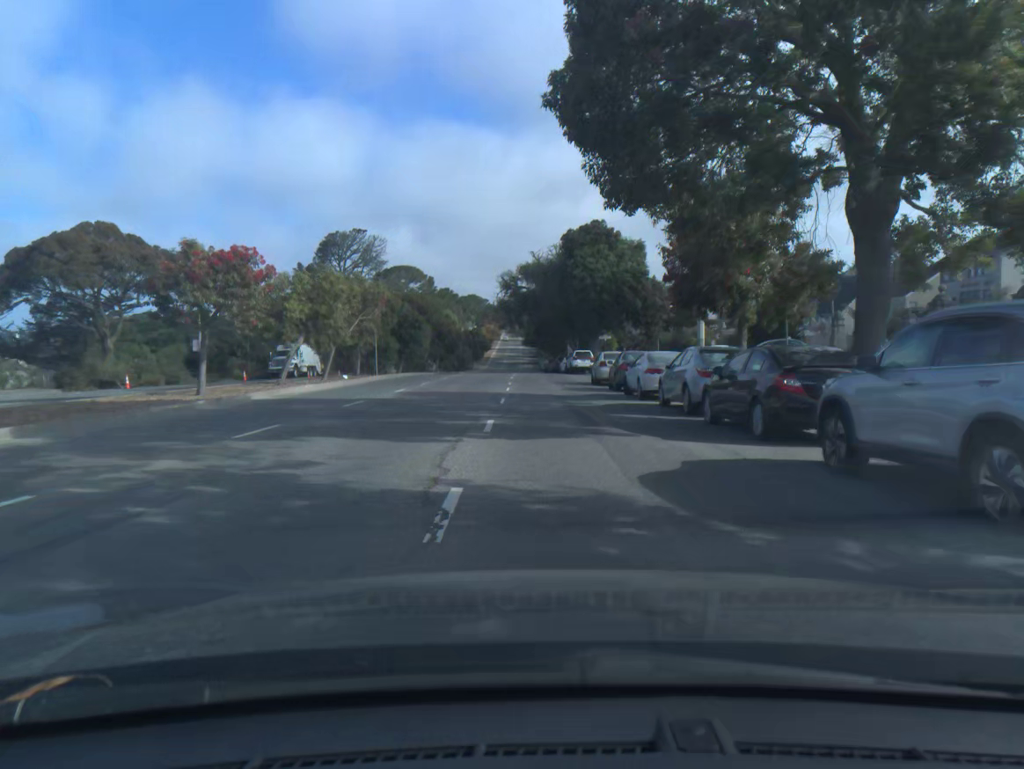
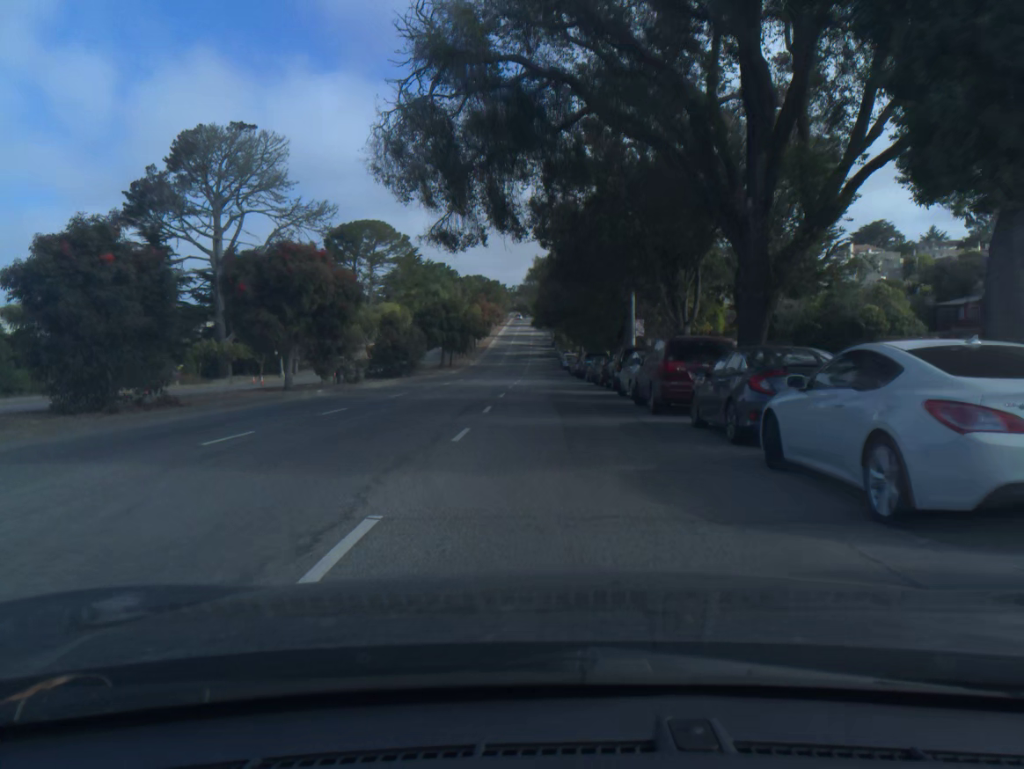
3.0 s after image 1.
(-0.6, +59.1) m; -1°
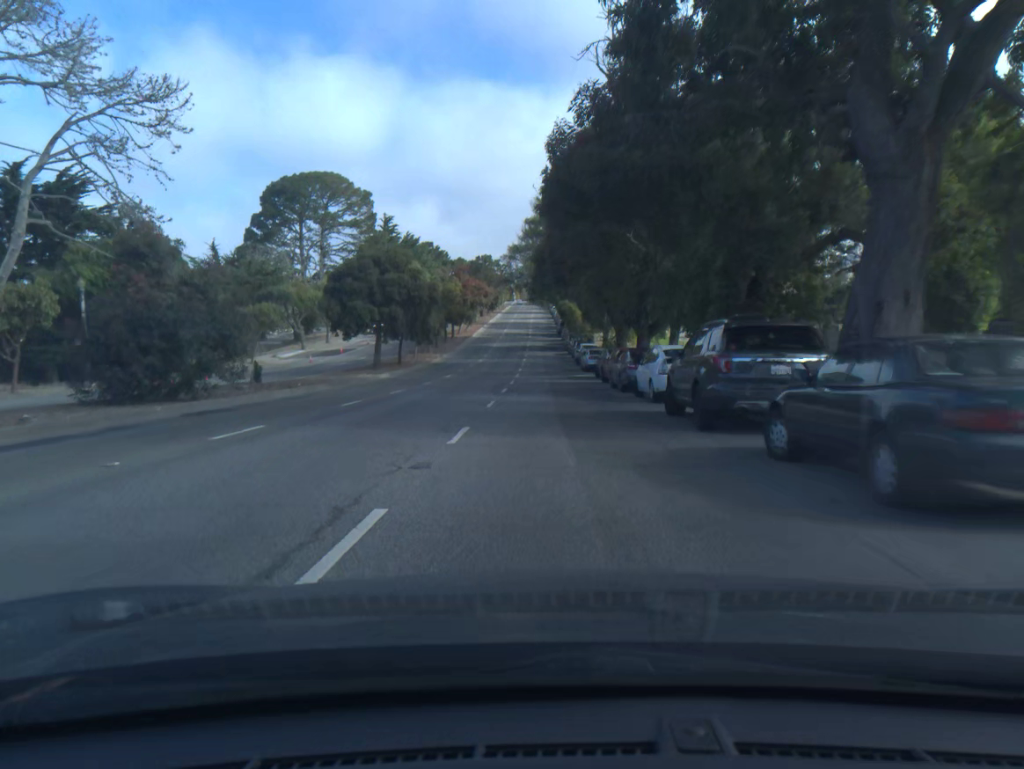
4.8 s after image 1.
(-0.1, +36.1) m; 0°
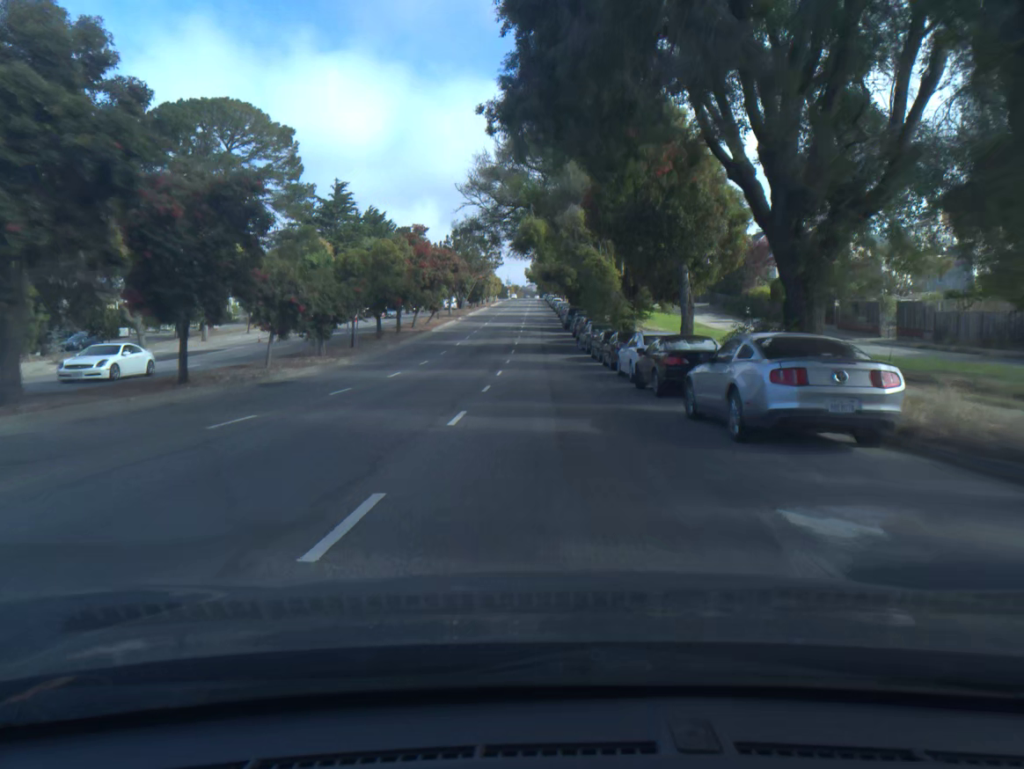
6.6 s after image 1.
(0.0, +36.0) m; 0°
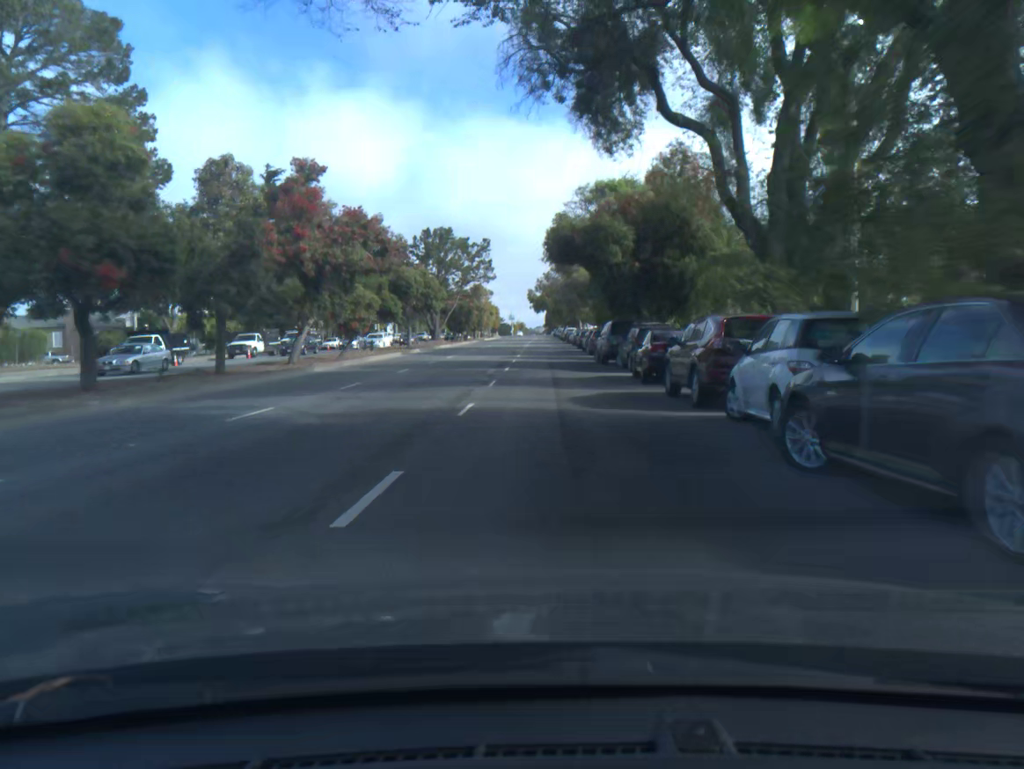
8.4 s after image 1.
(-0.1, +35.7) m; 0°
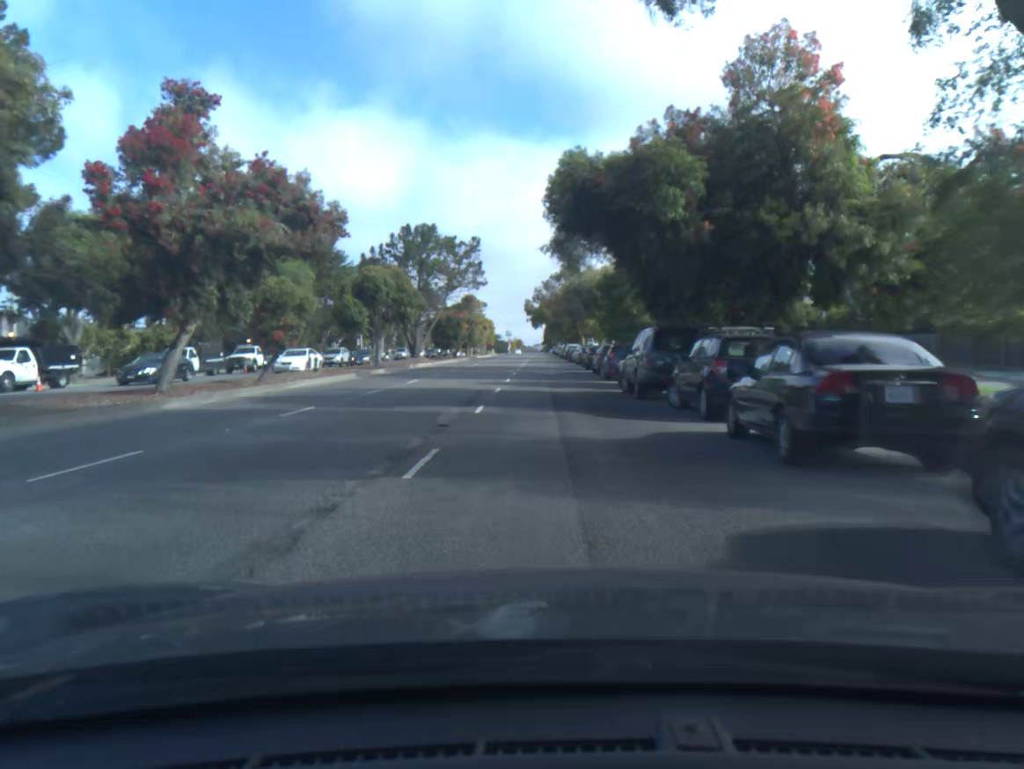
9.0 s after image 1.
(0.0, +11.9) m; 0°
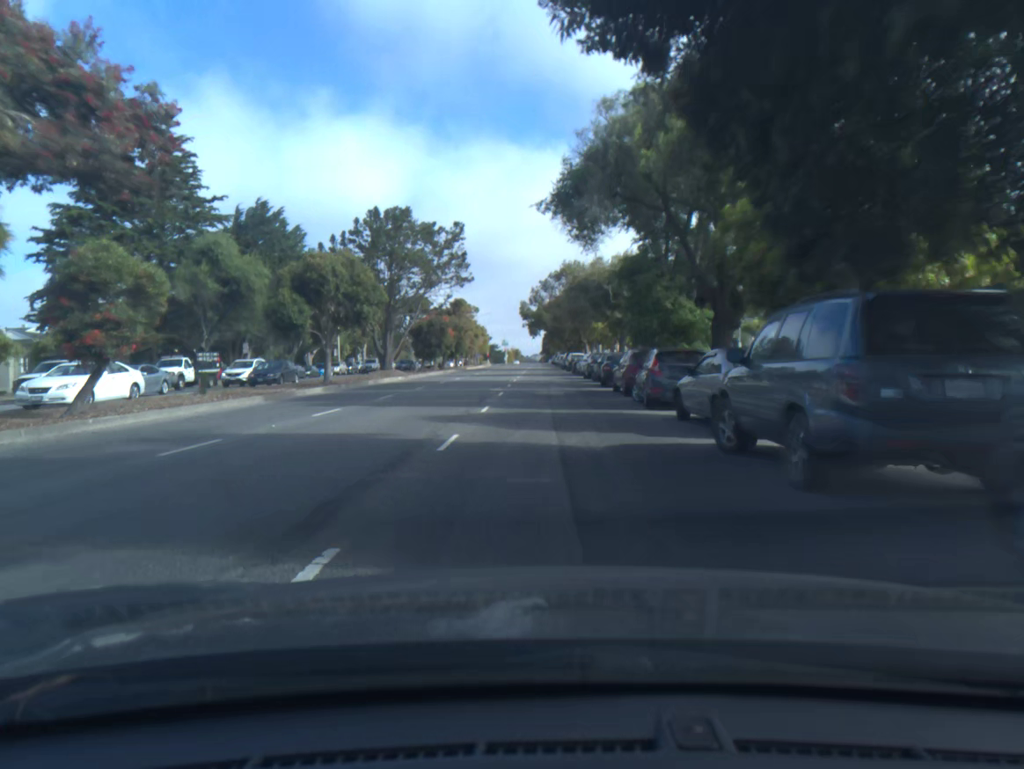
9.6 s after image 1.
(0.0, +11.9) m; 0°
